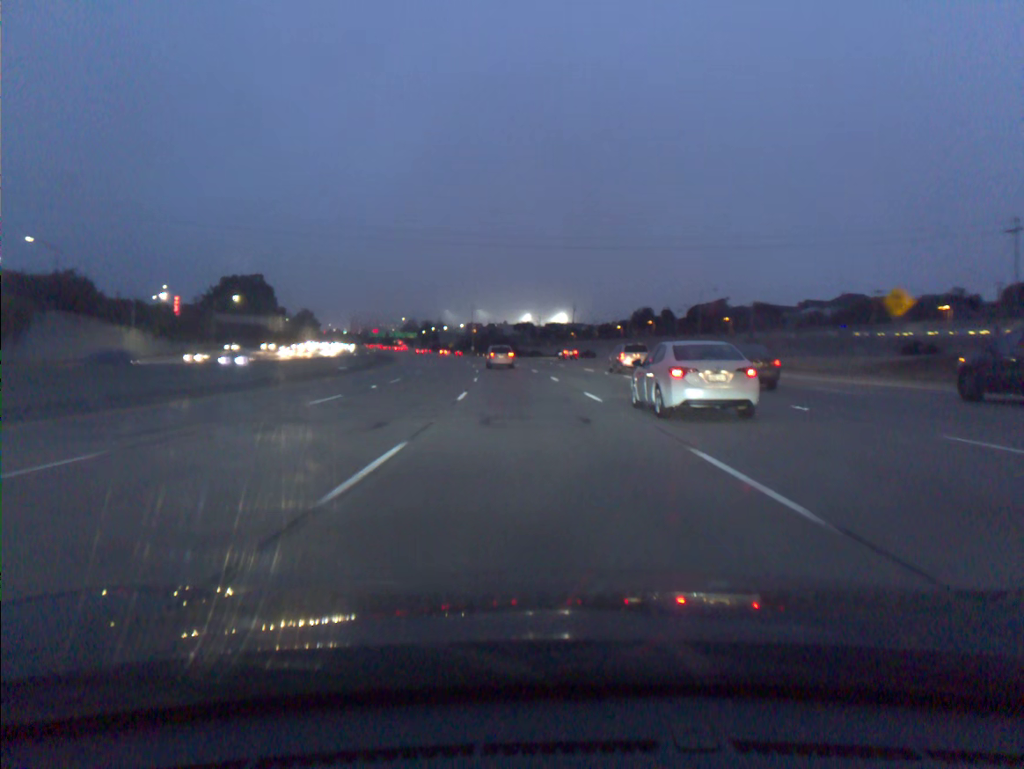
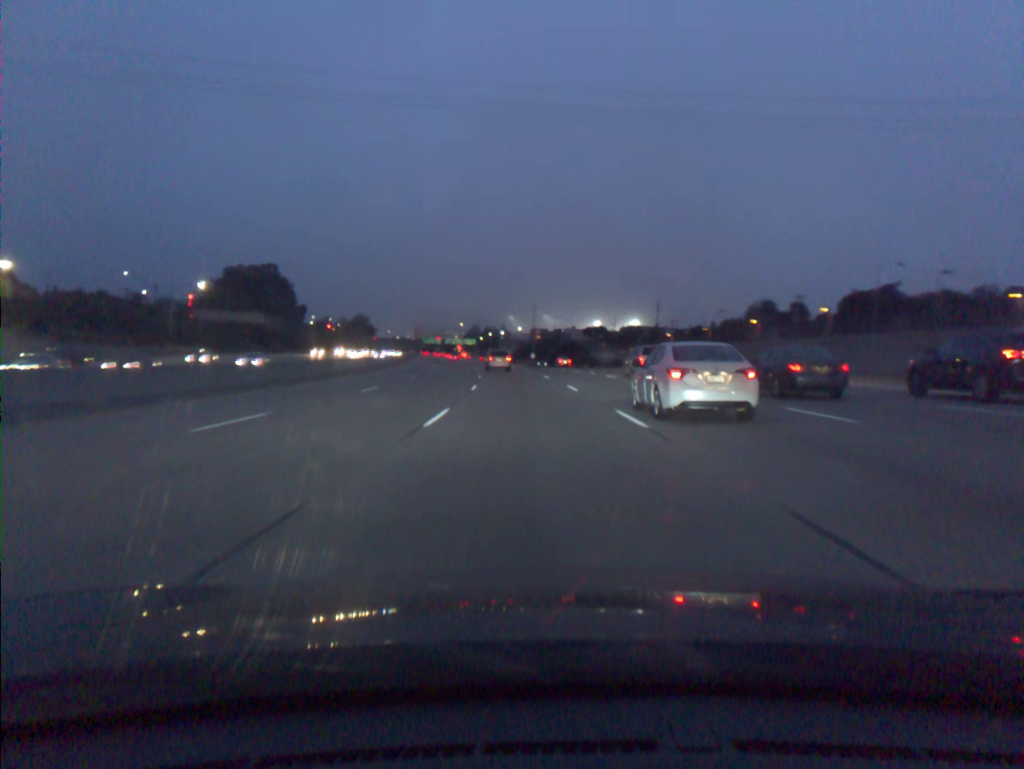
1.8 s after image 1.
(-2.1, +50.0) m; -5°
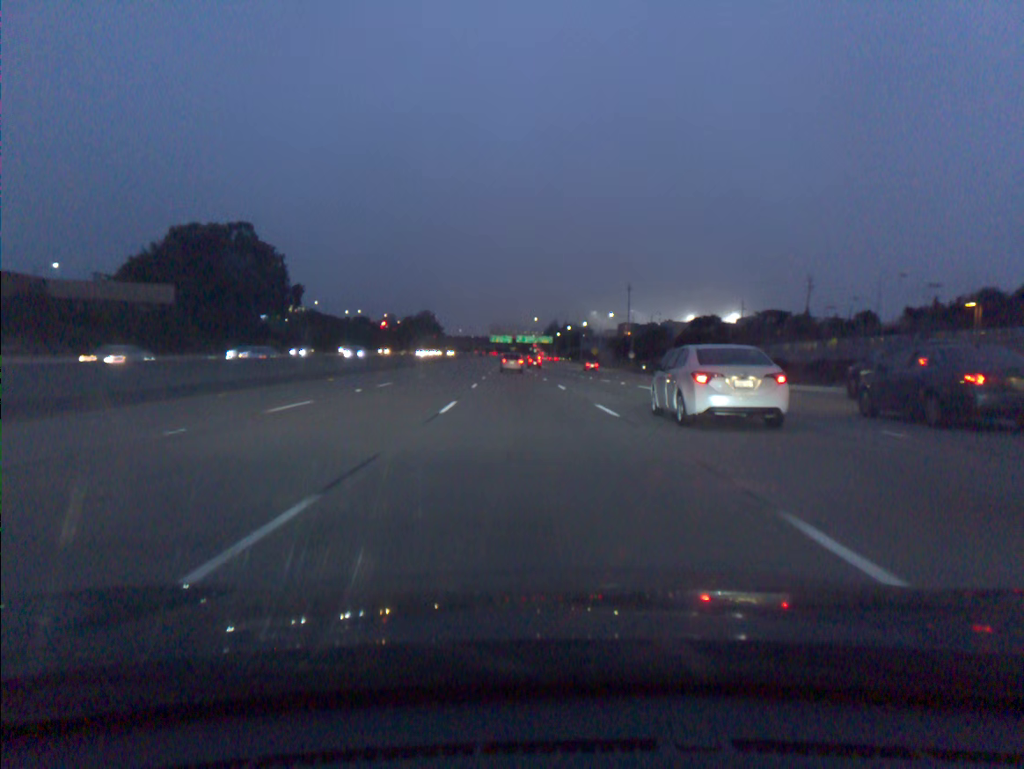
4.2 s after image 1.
(-3.6, +67.6) m; -6°
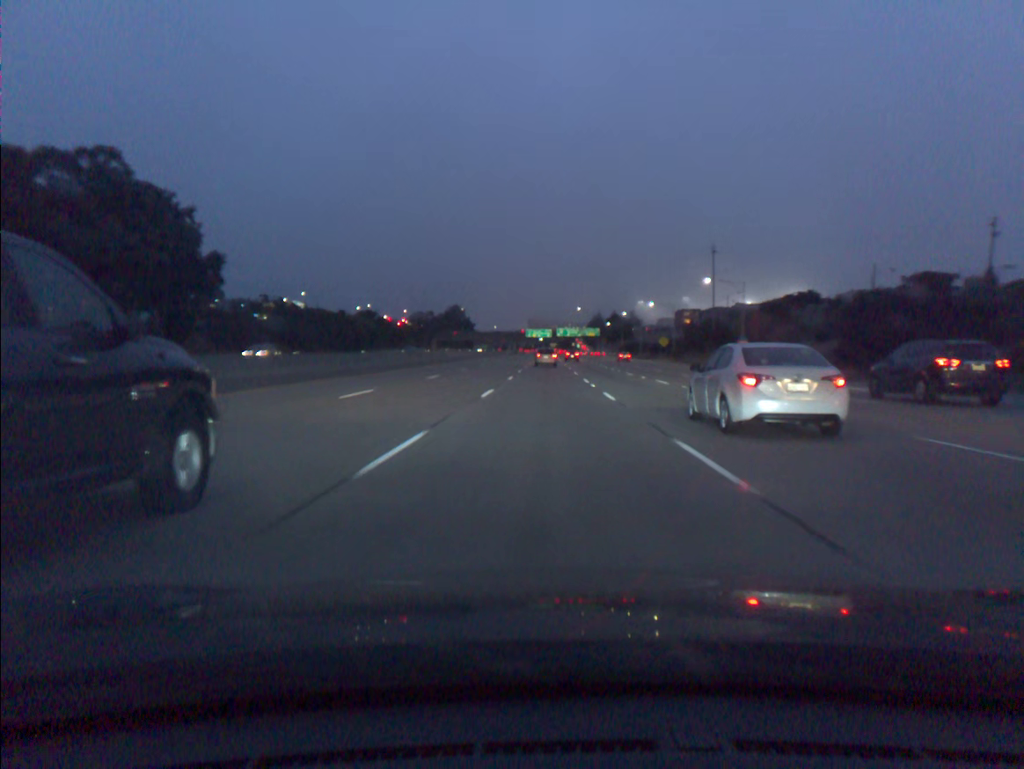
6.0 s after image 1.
(-1.6, +52.1) m; -3°
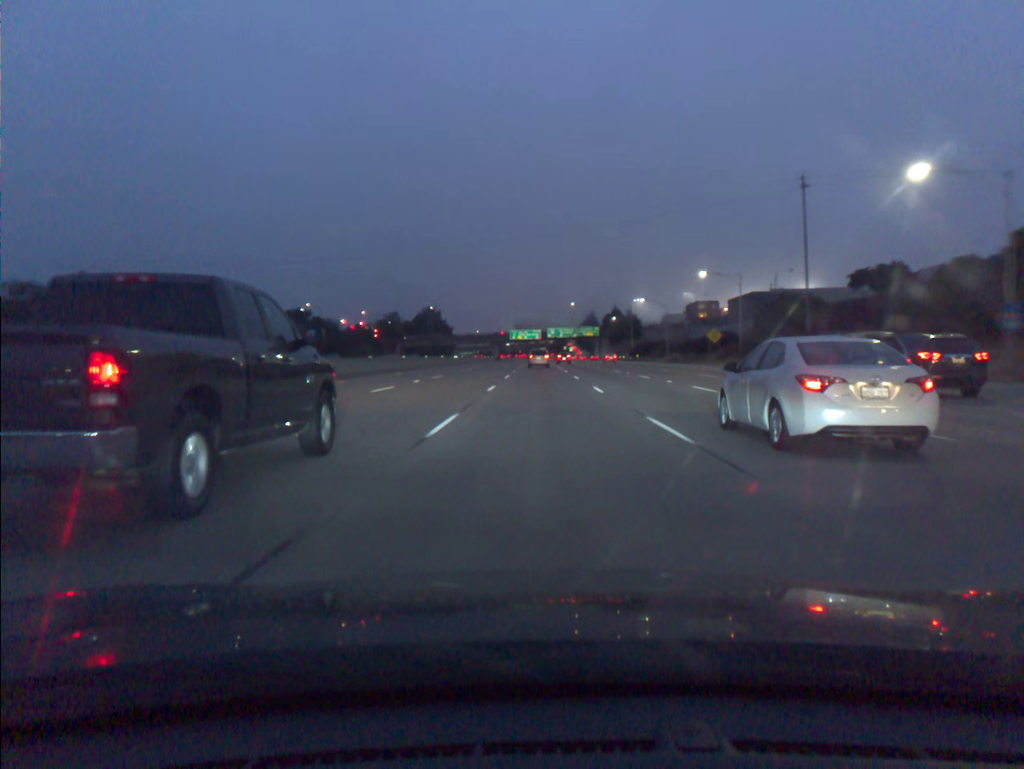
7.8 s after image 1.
(+0.3, +53.2) m; +1°
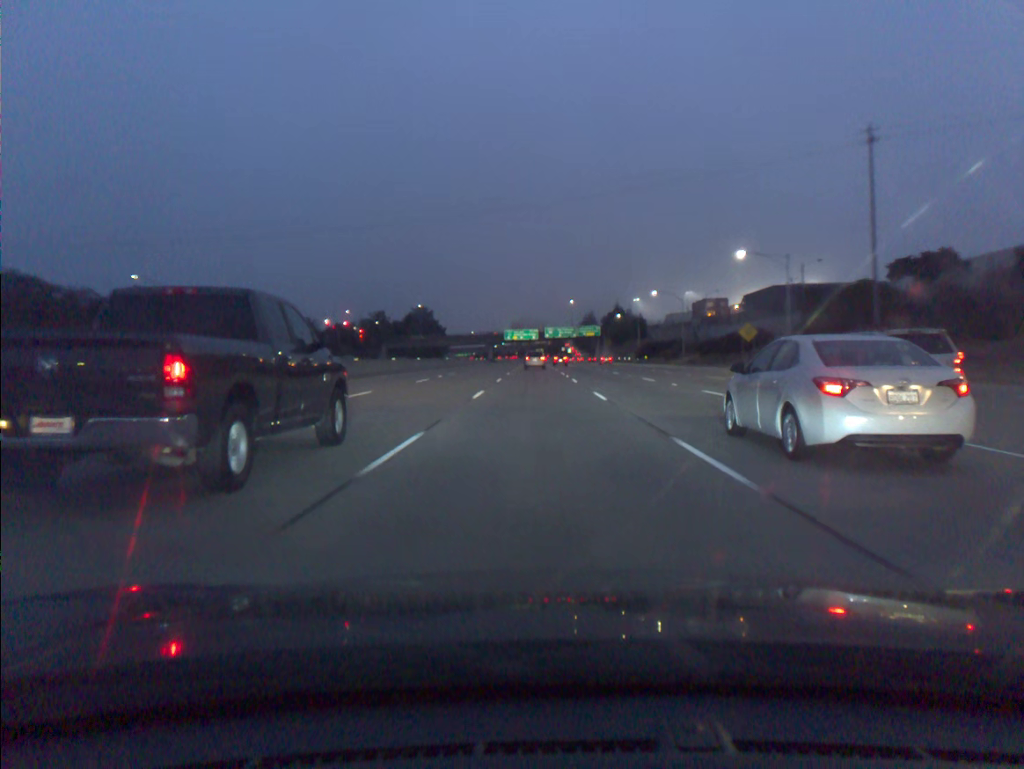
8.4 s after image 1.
(+0.1, +17.8) m; 0°
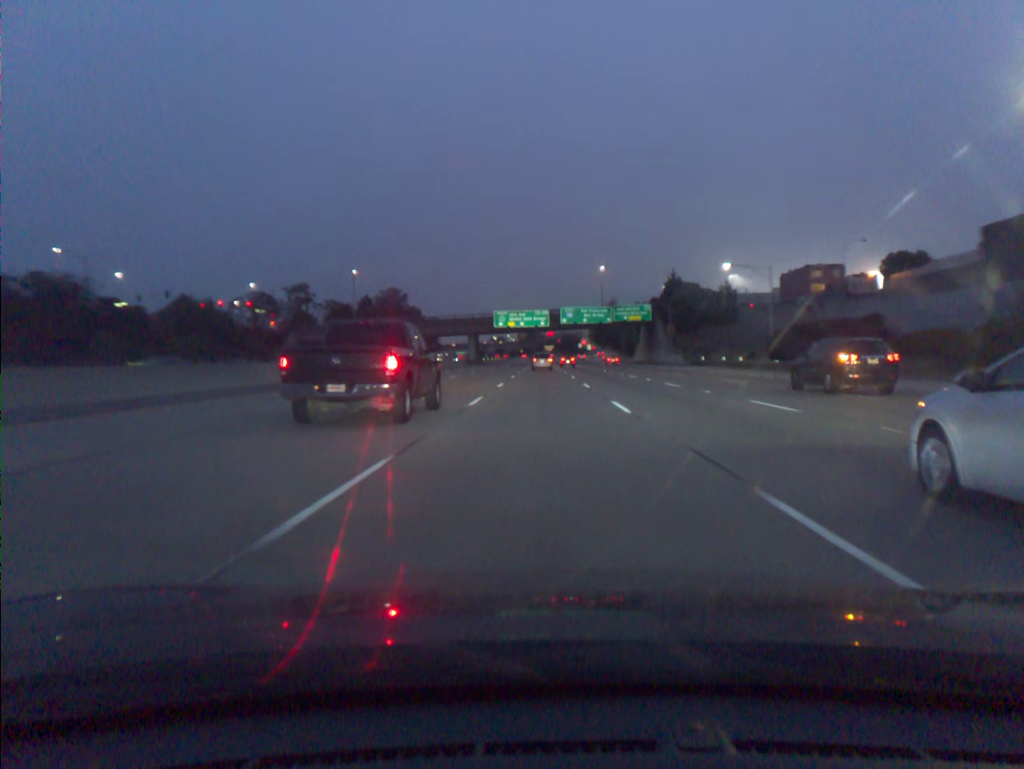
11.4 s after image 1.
(-0.7, +89.5) m; -1°
